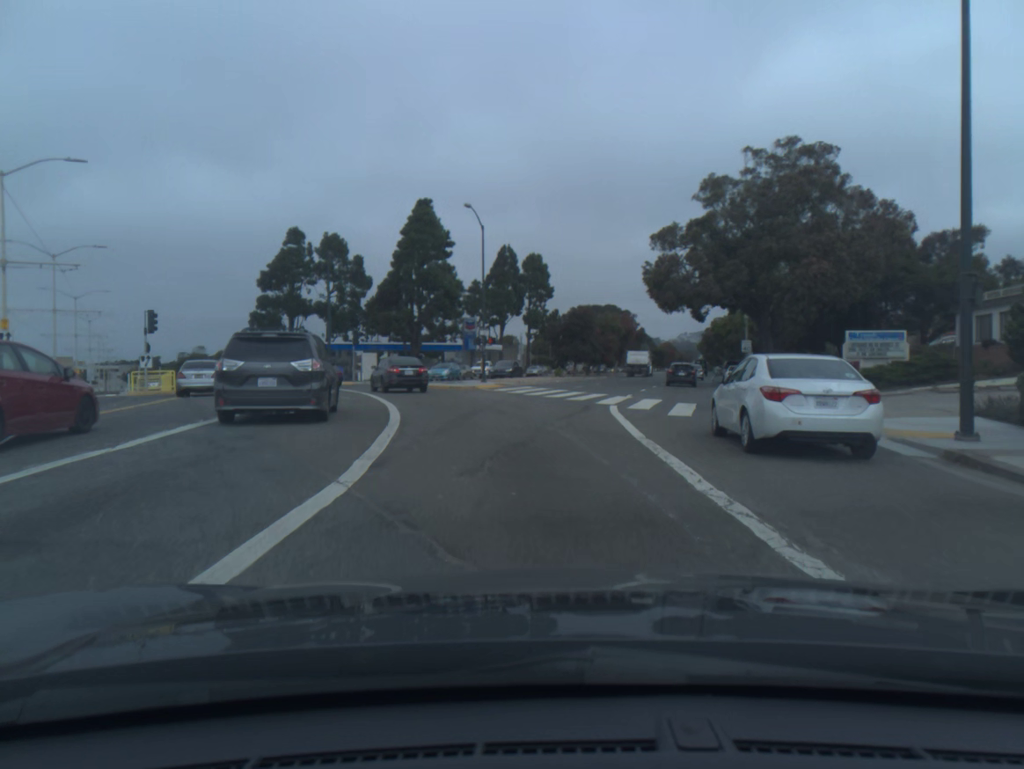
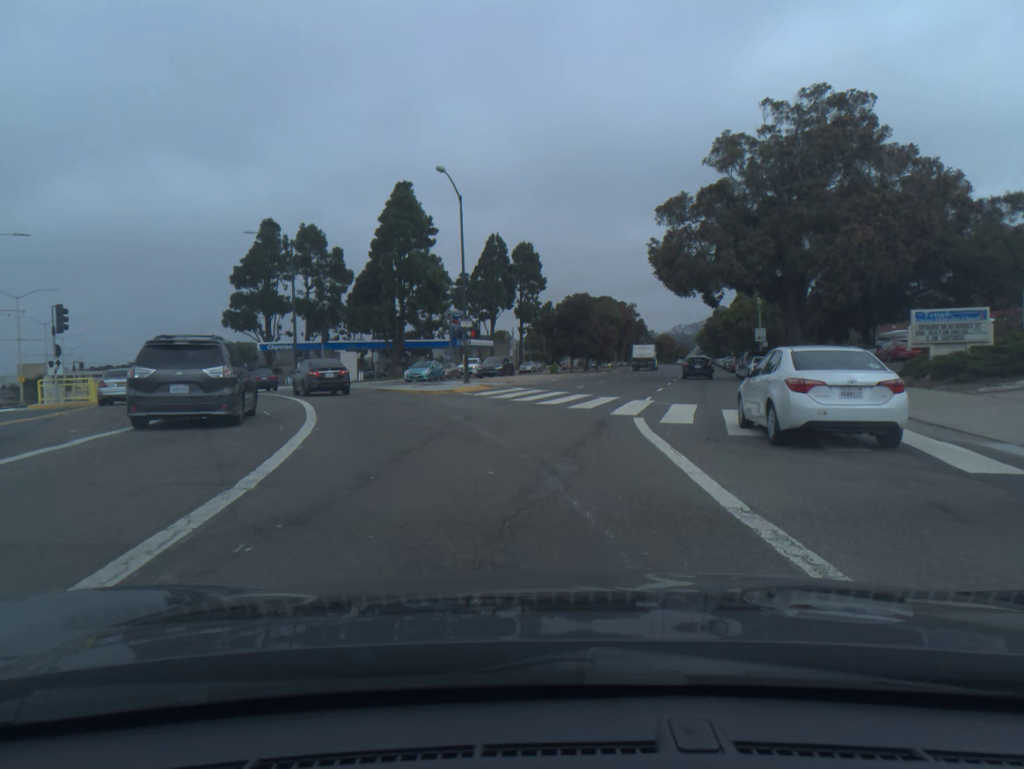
(0.0, +6.9) m; 0°
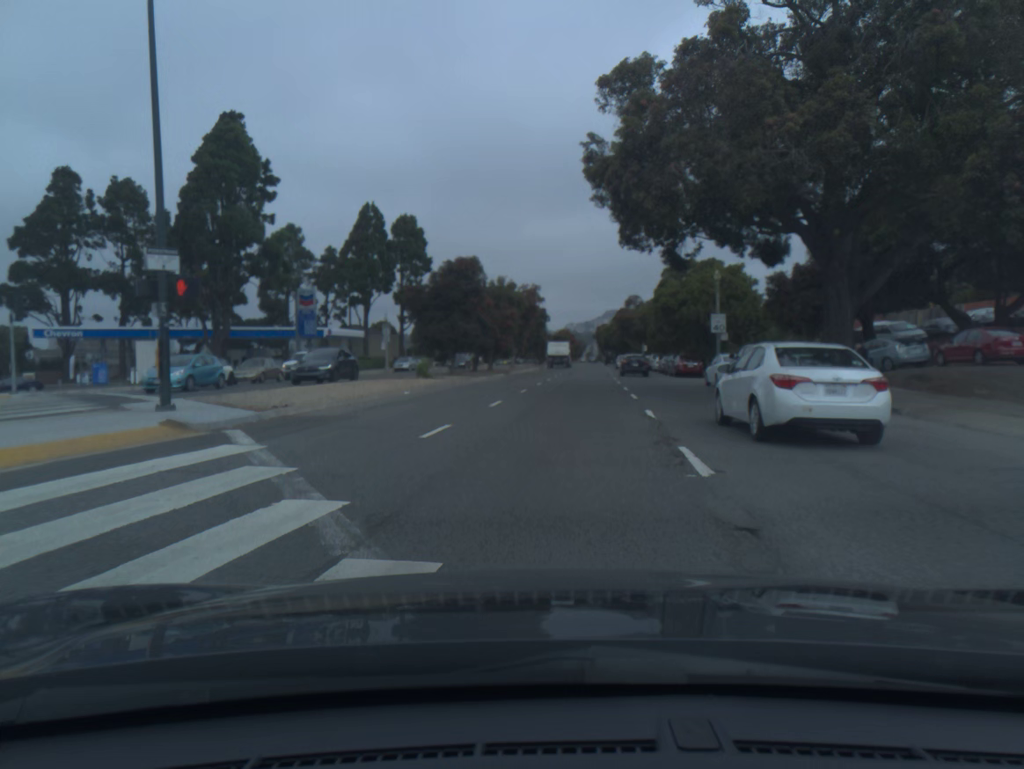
(+1.6, +22.5) m; +8°
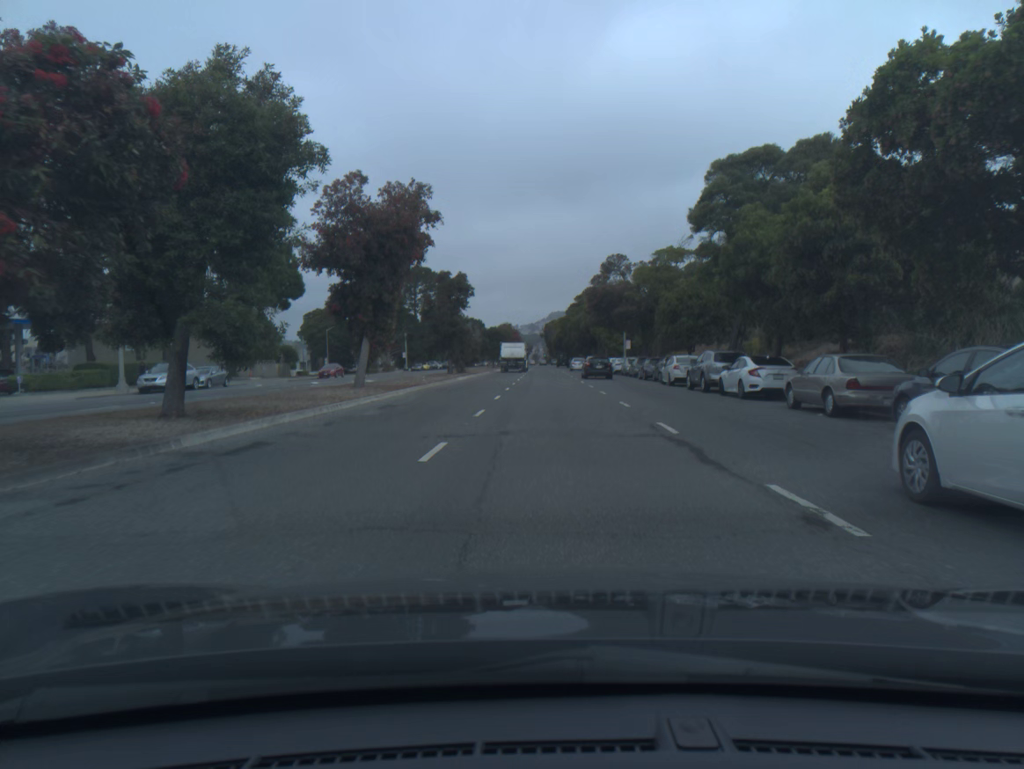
(+2.1, +46.0) m; +4°
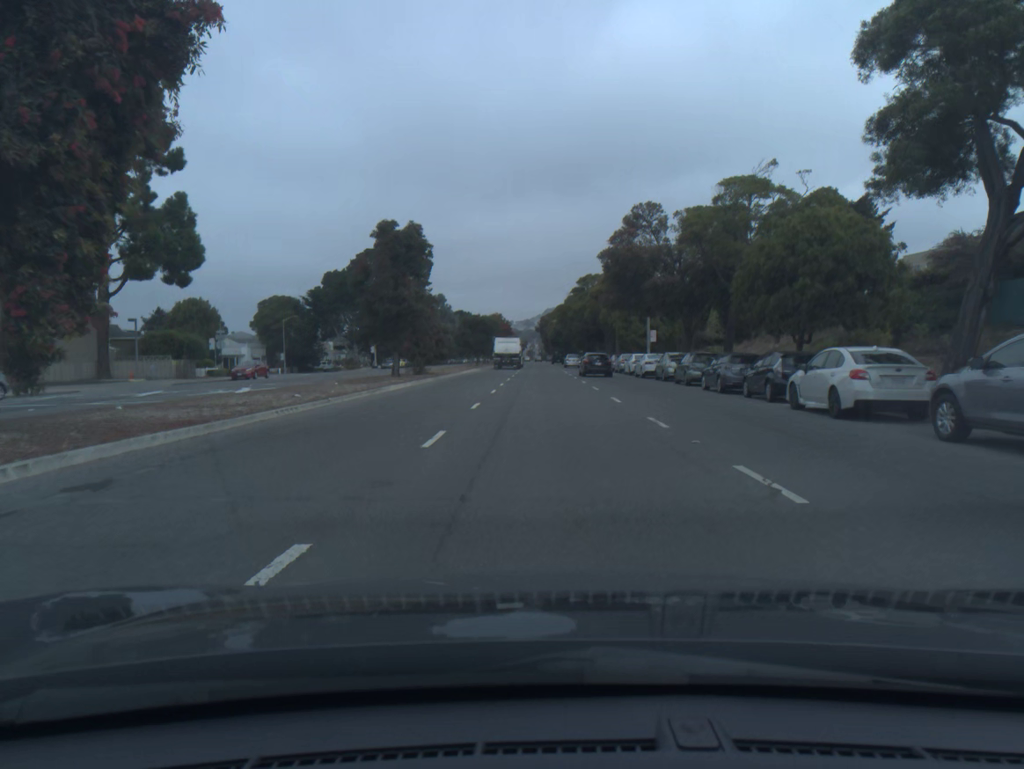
(0.0, +21.1) m; 0°
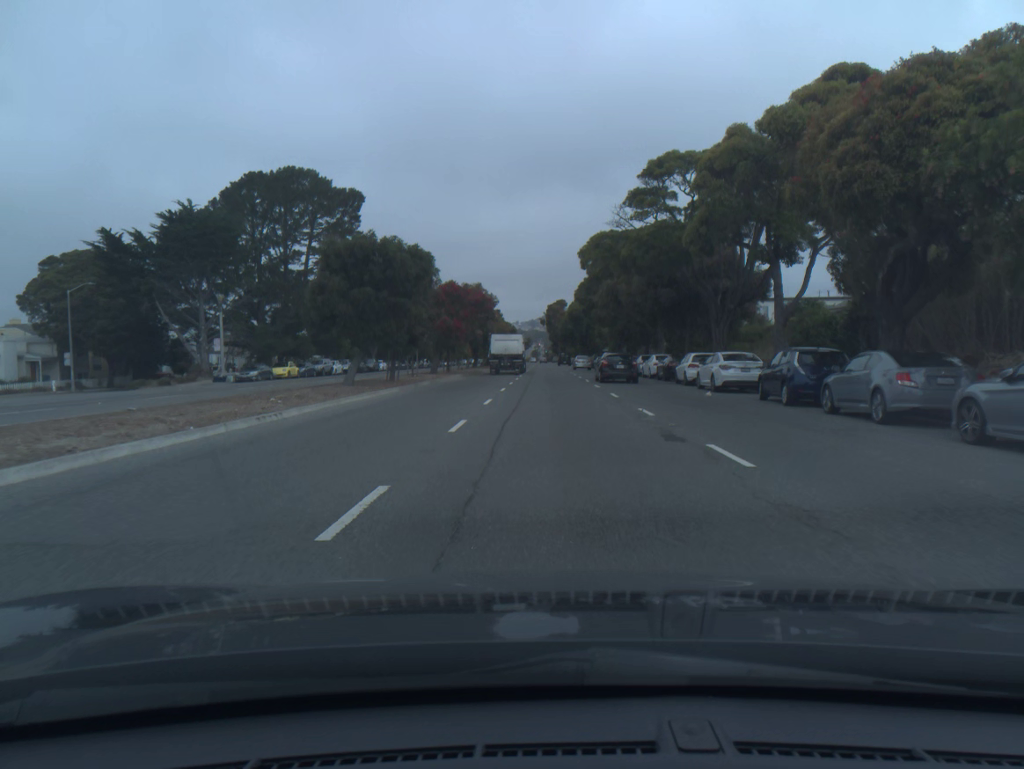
(-0.3, +56.3) m; 0°
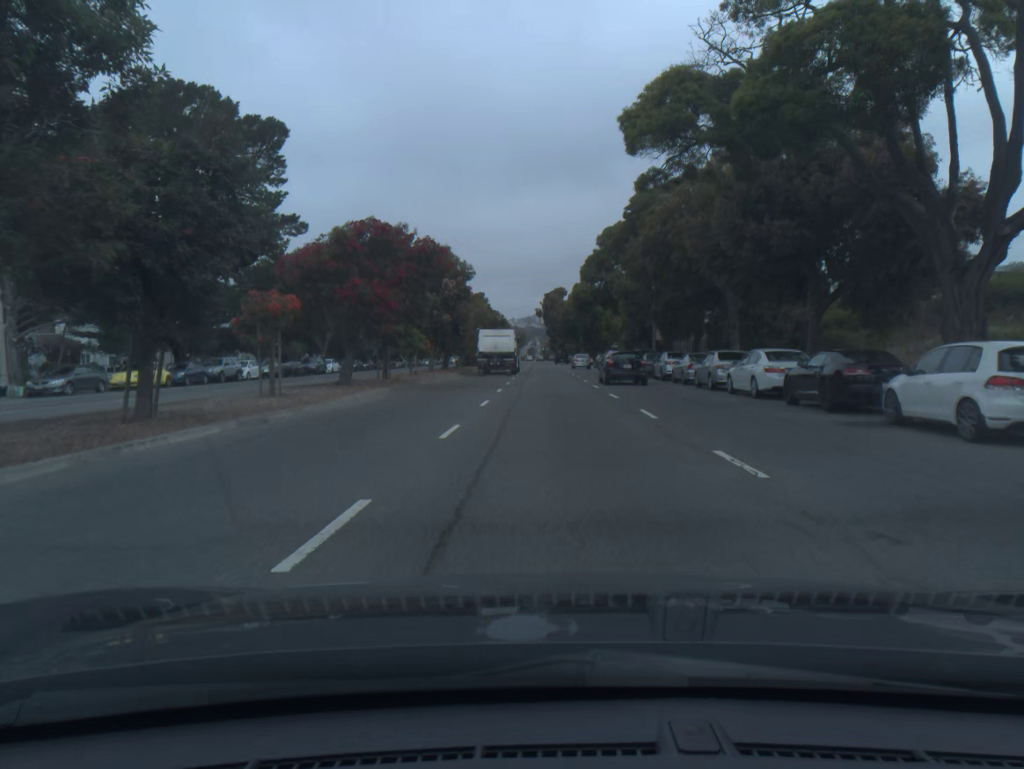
(0.0, +22.9) m; 0°
